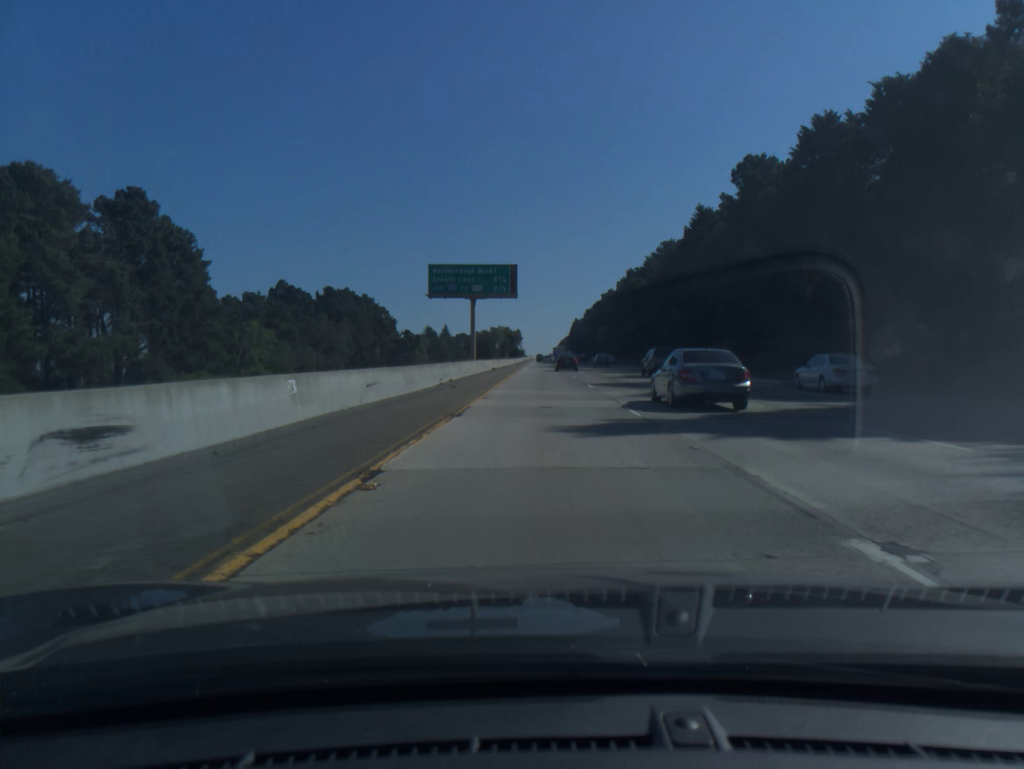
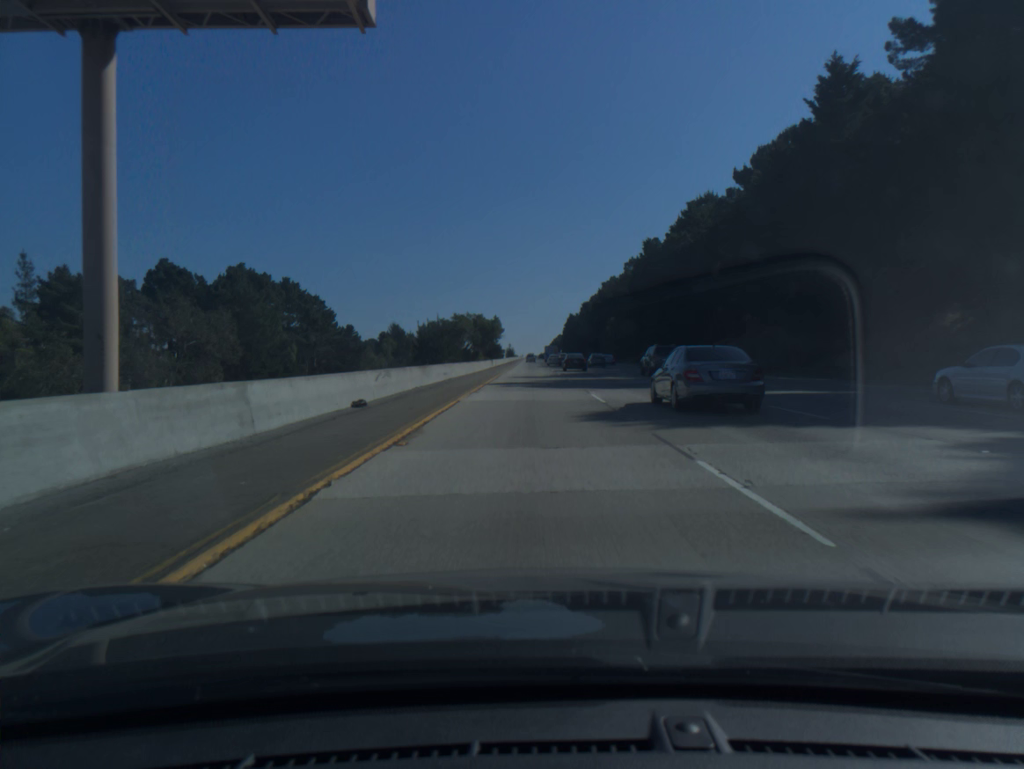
(+0.5, +54.9) m; +1°
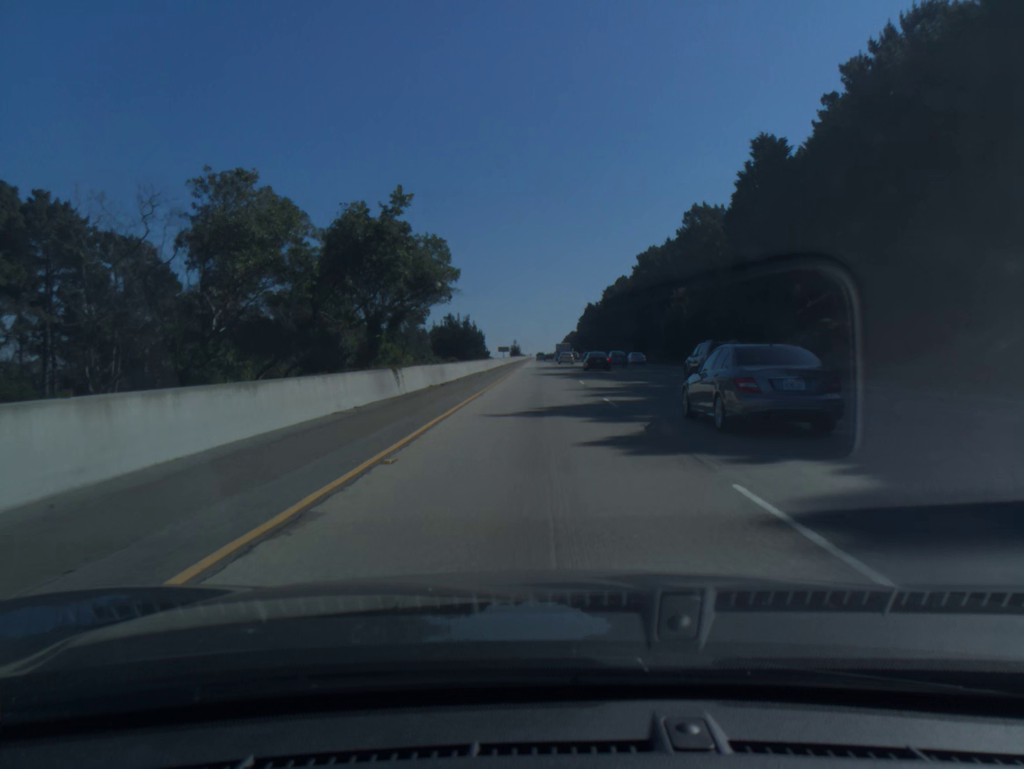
(-0.6, +74.4) m; -1°
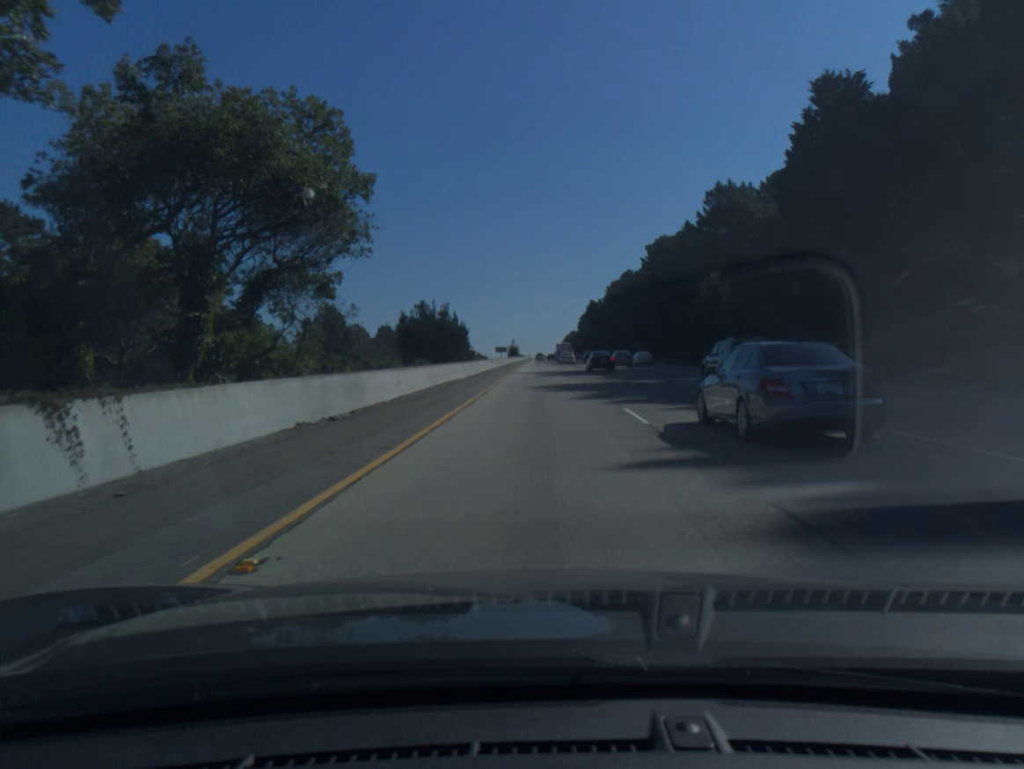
(0.0, +19.0) m; 0°
